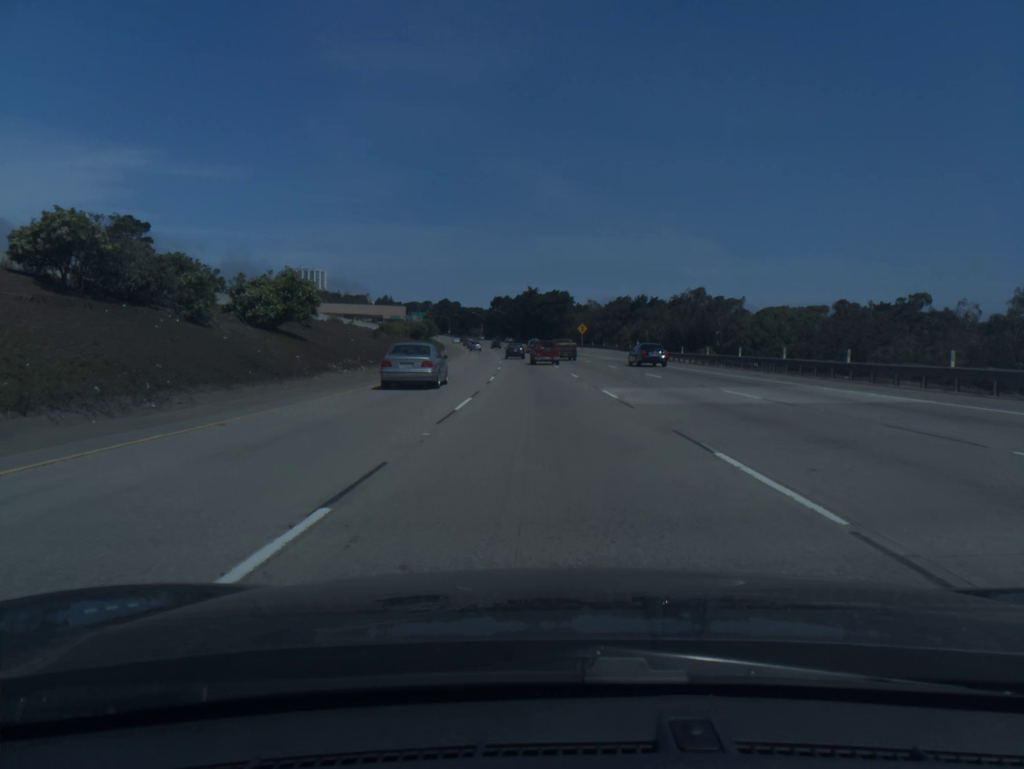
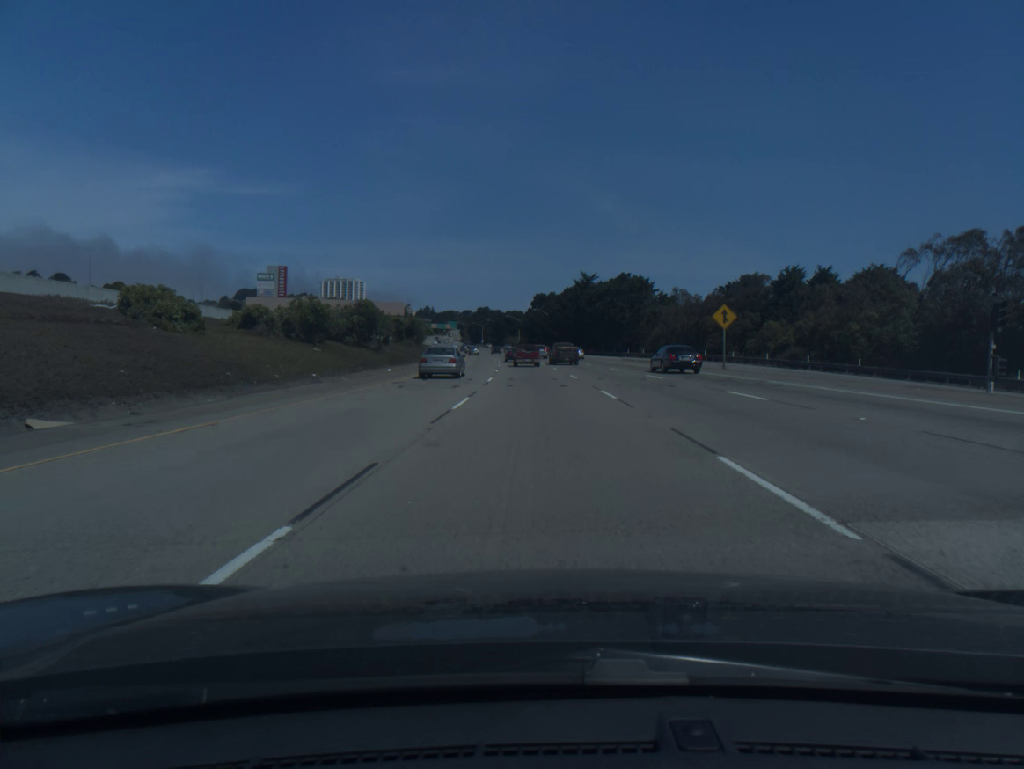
(-2.1, +73.3) m; -4°
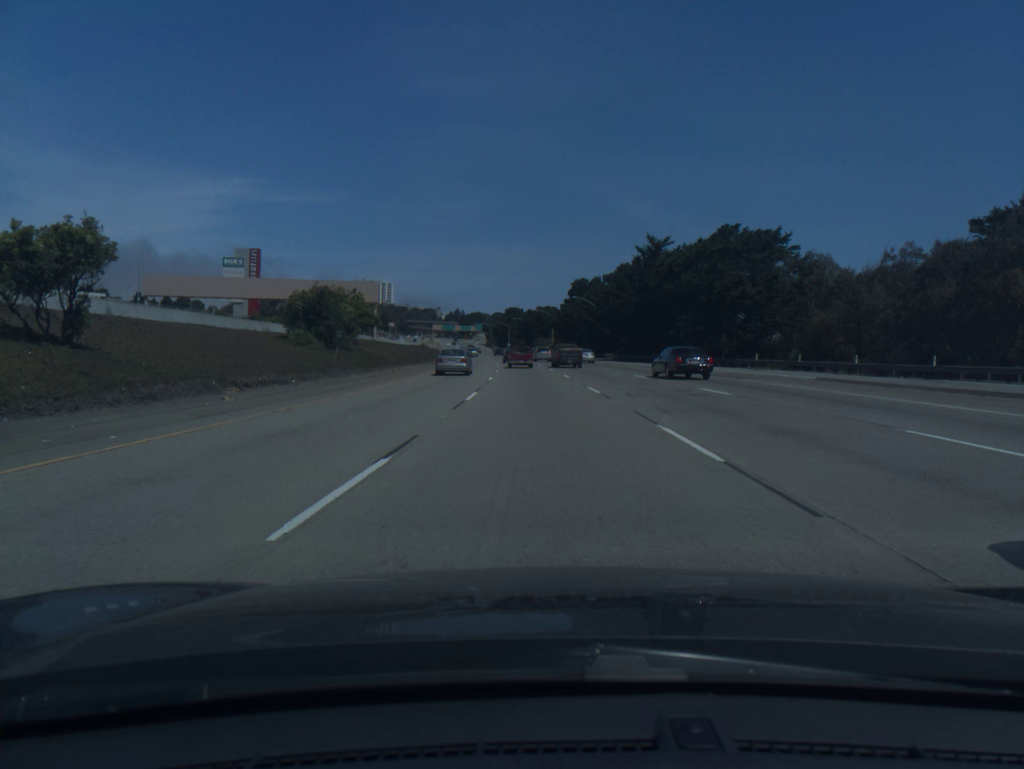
(-1.1, +54.6) m; -2°
